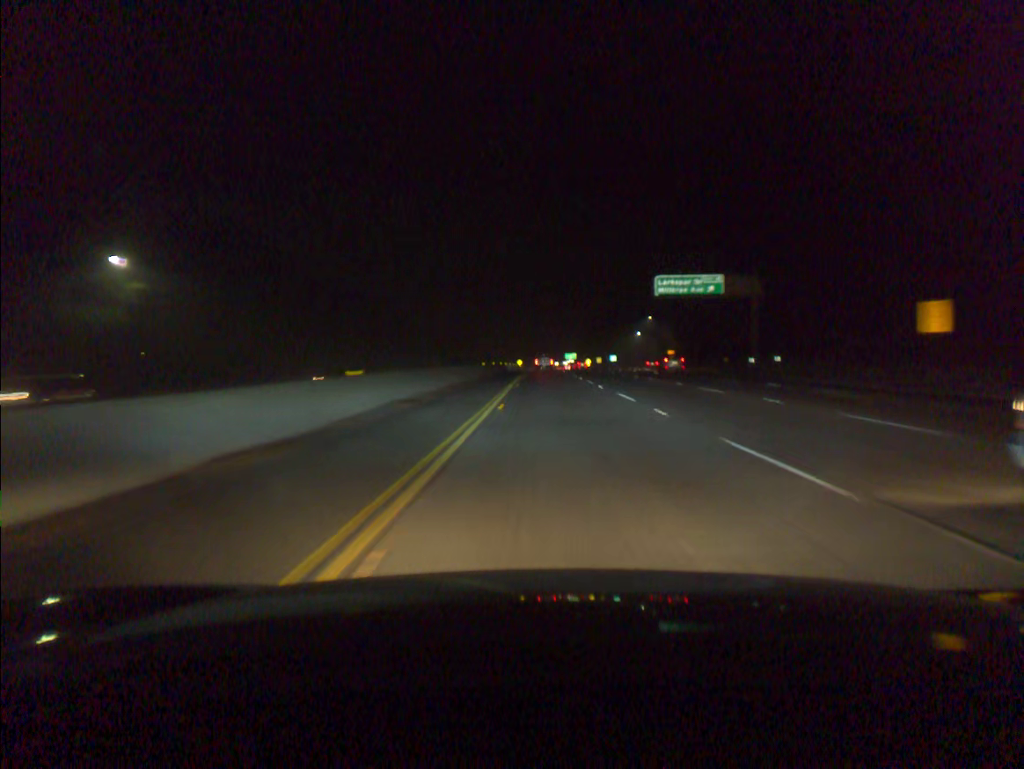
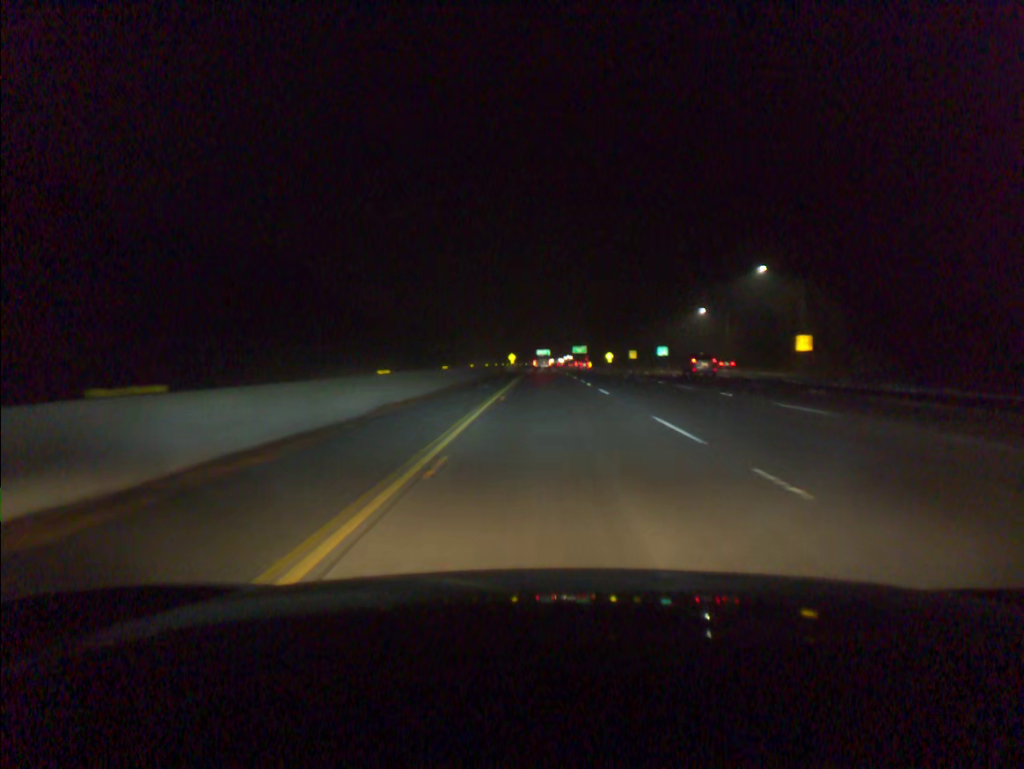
(0.0, +83.3) m; 0°
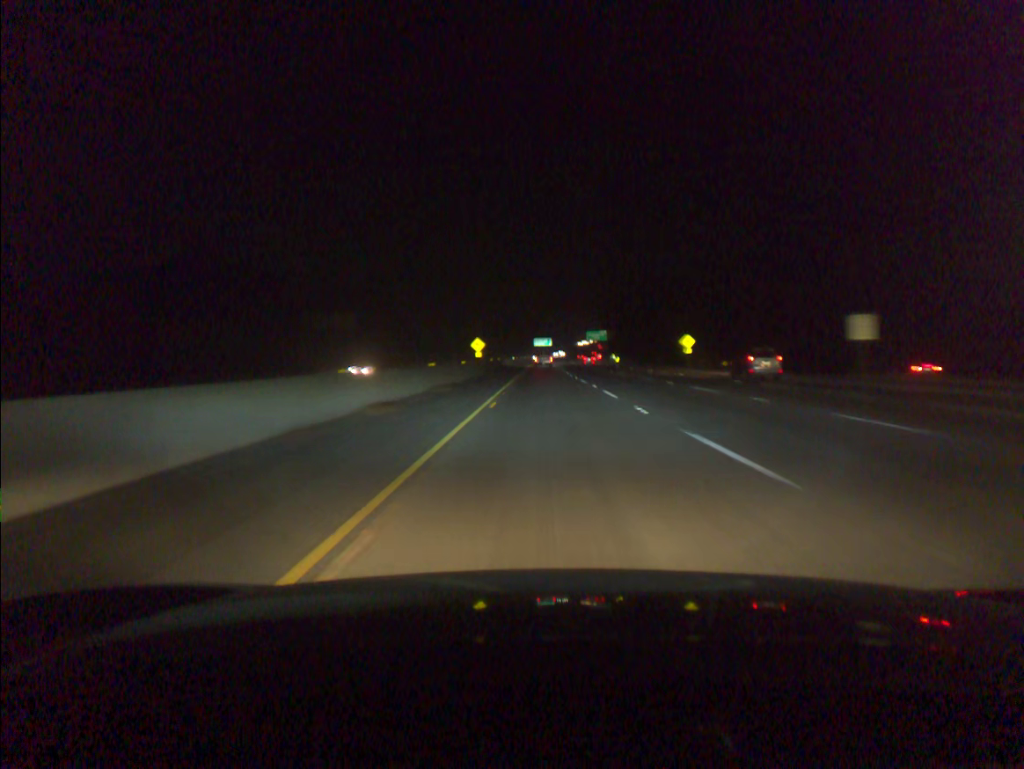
(+0.1, +106.1) m; 0°
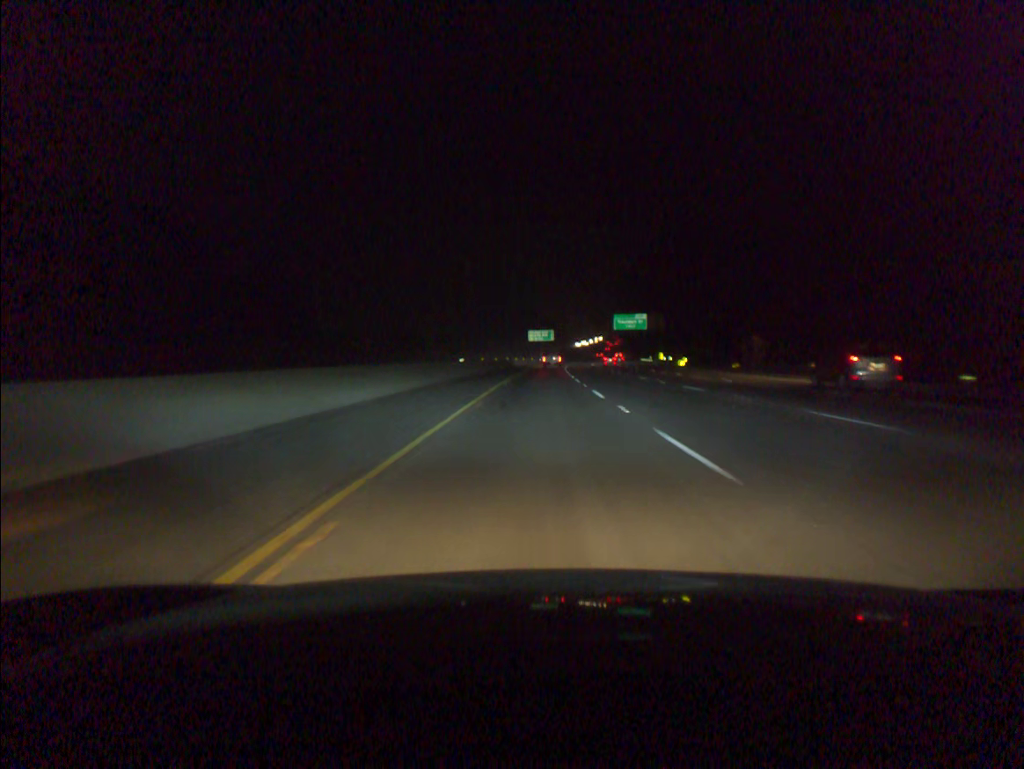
(0.0, +87.1) m; 0°
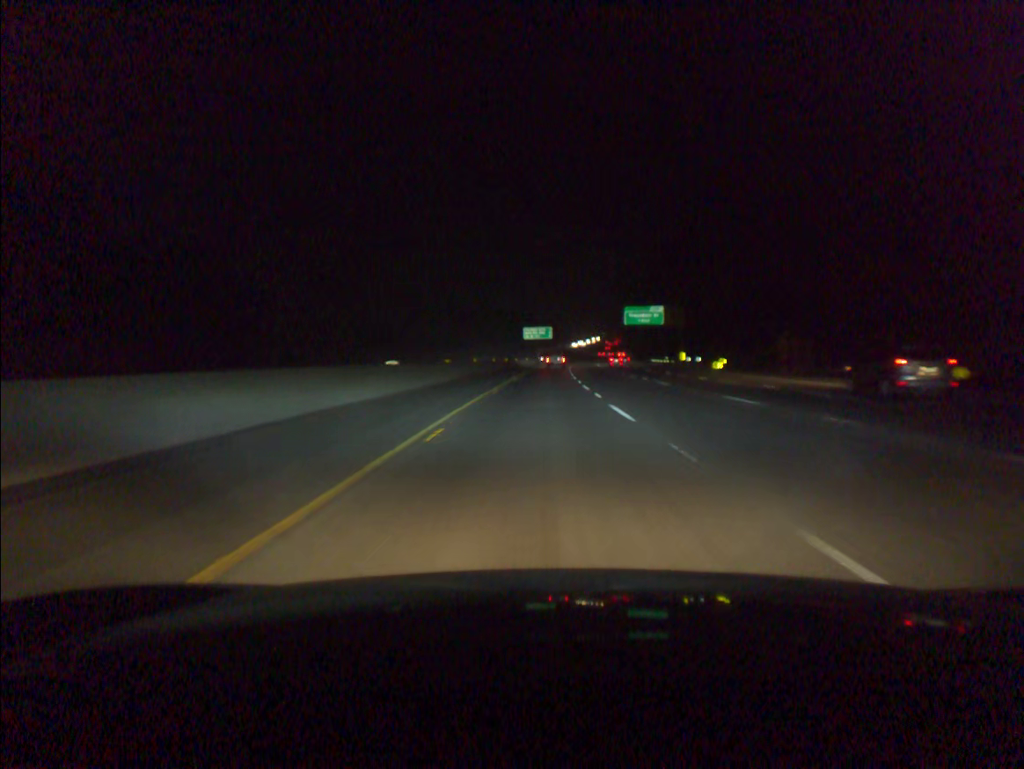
(0.0, +22.1) m; 0°
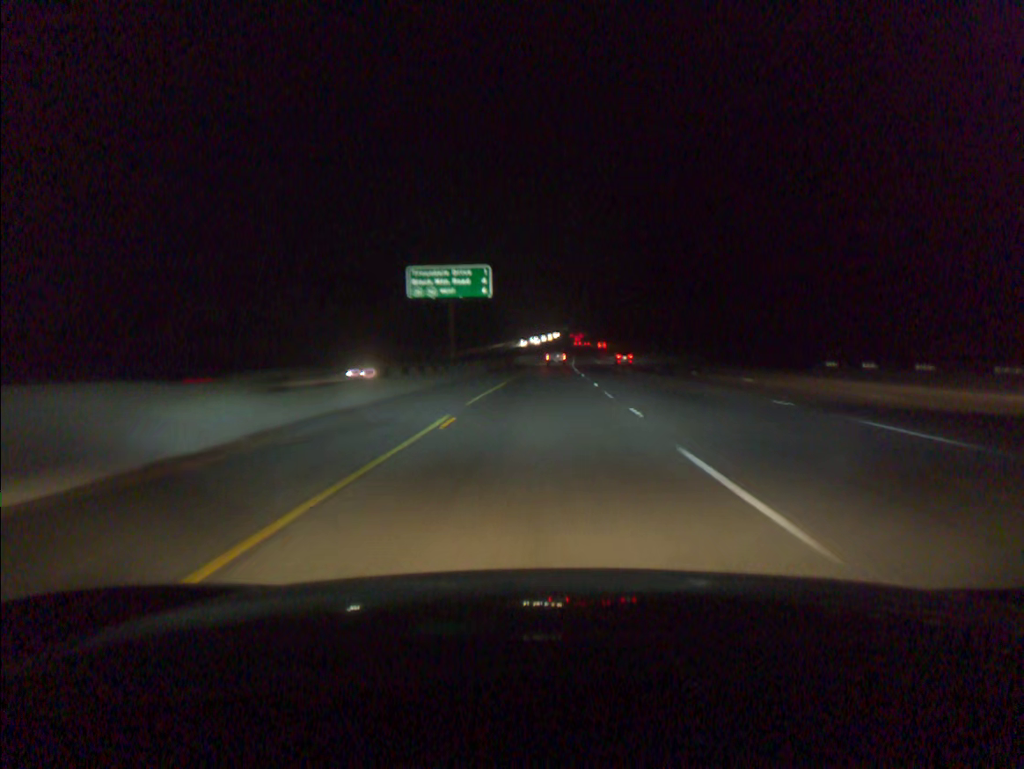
(+2.8, +111.6) m; +3°
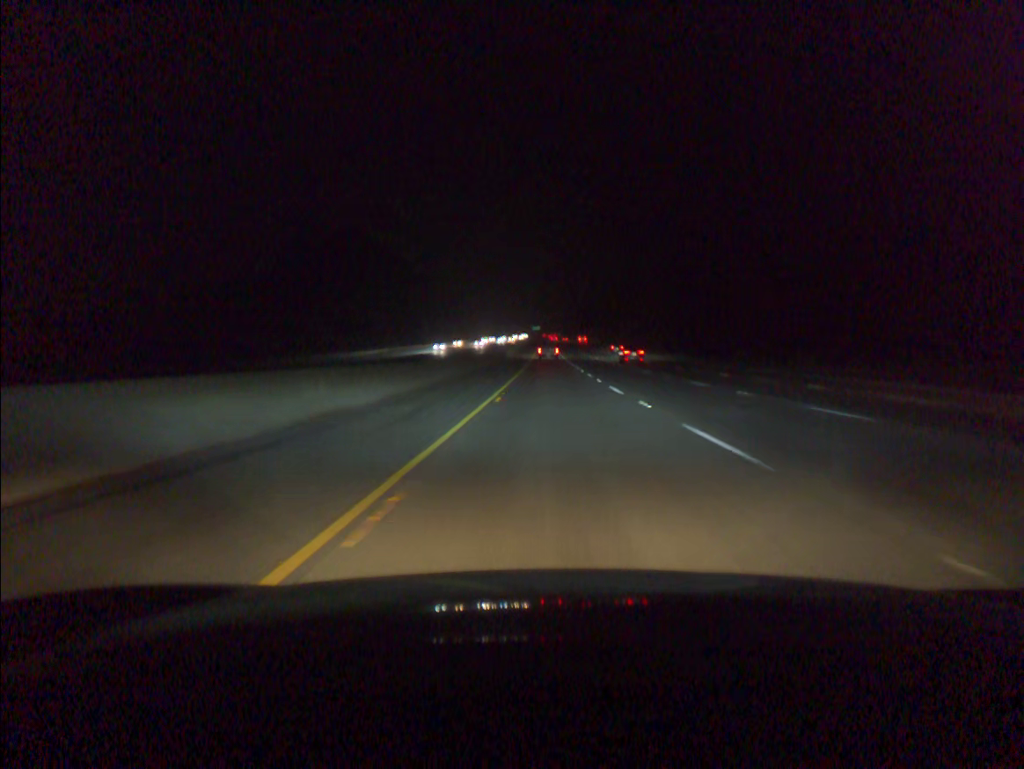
(+2.6, +112.8) m; +2°
